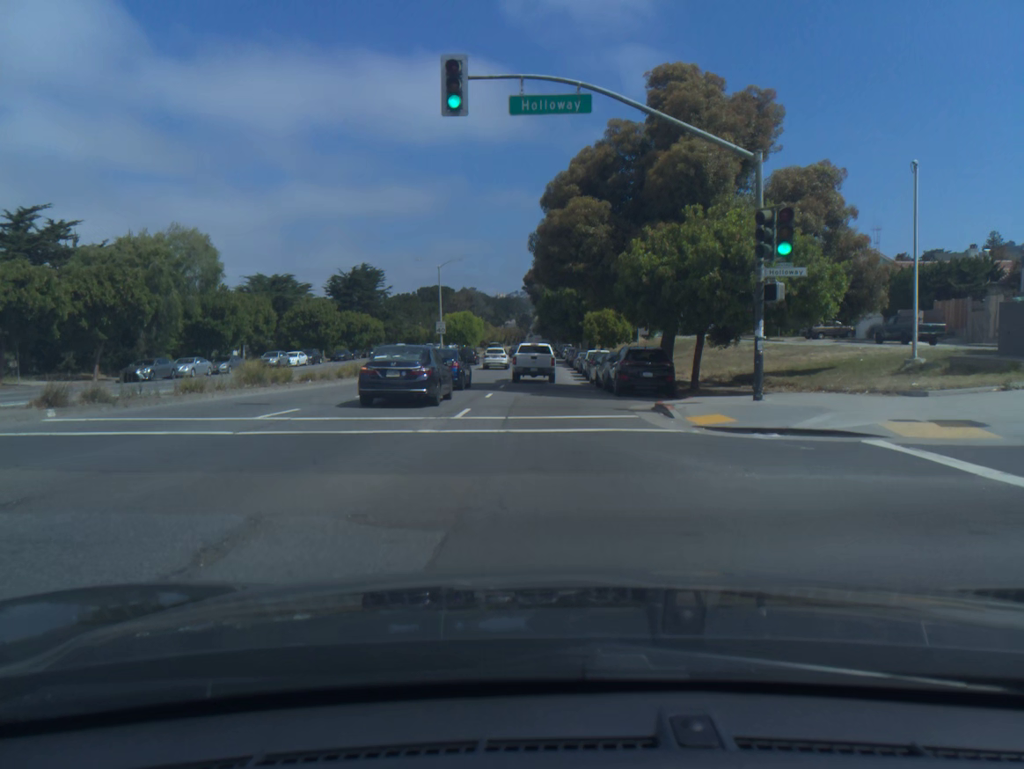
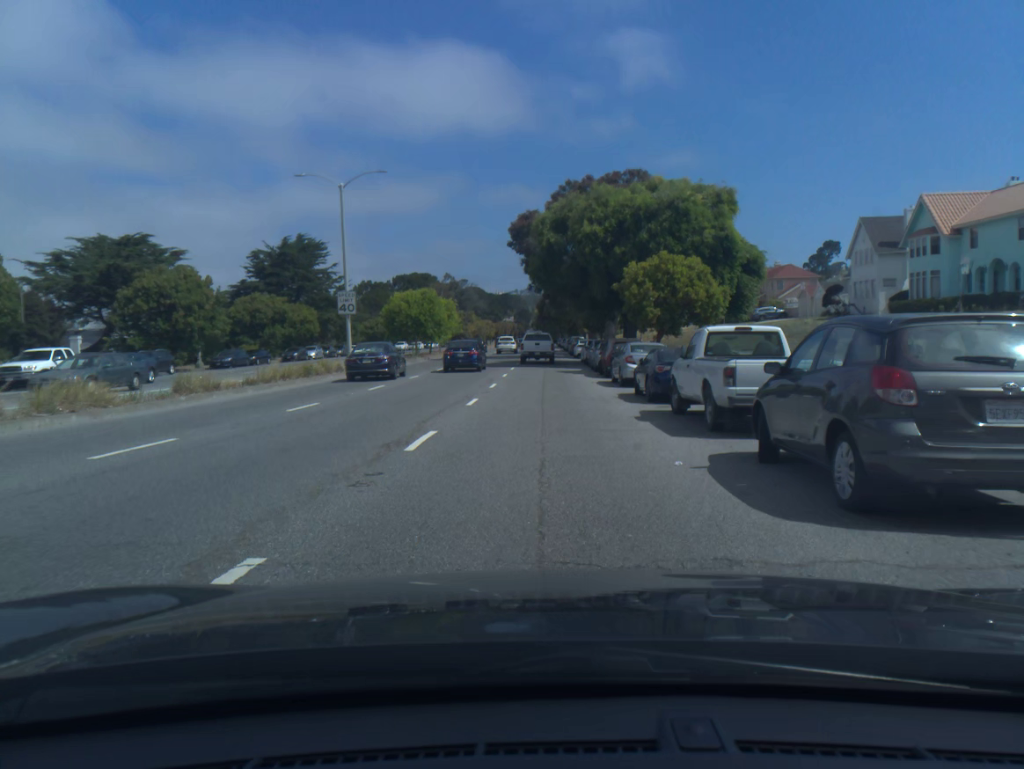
(0.0, +35.0) m; 0°
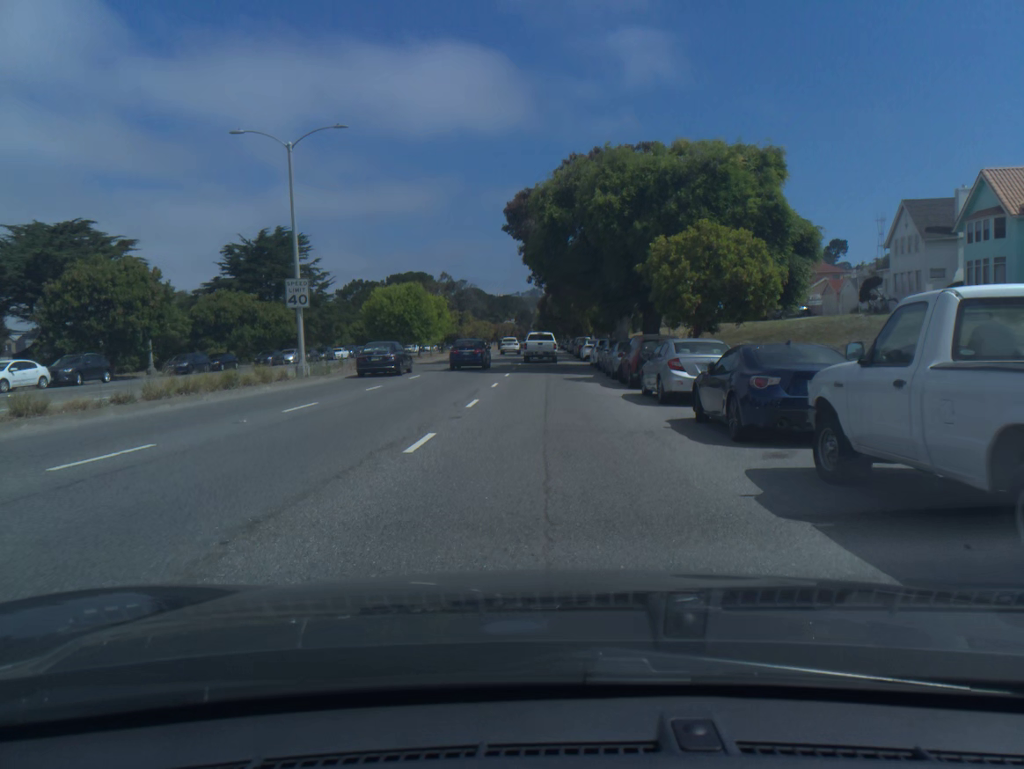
(0.0, +7.9) m; 0°
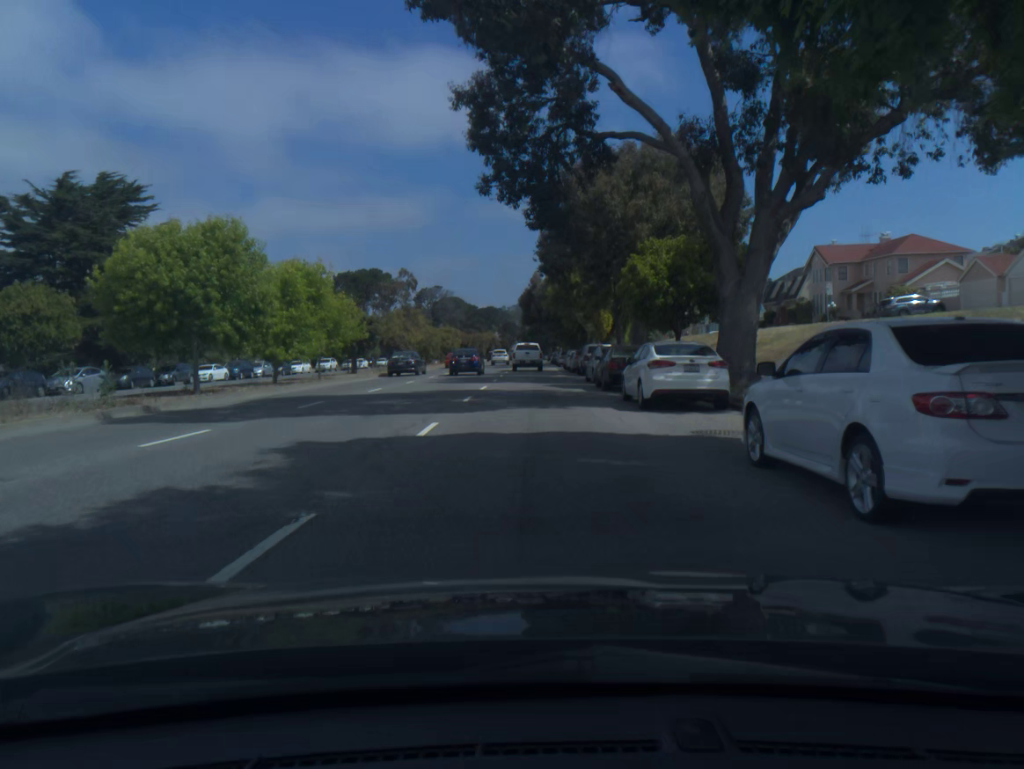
(+0.3, +34.3) m; +1°
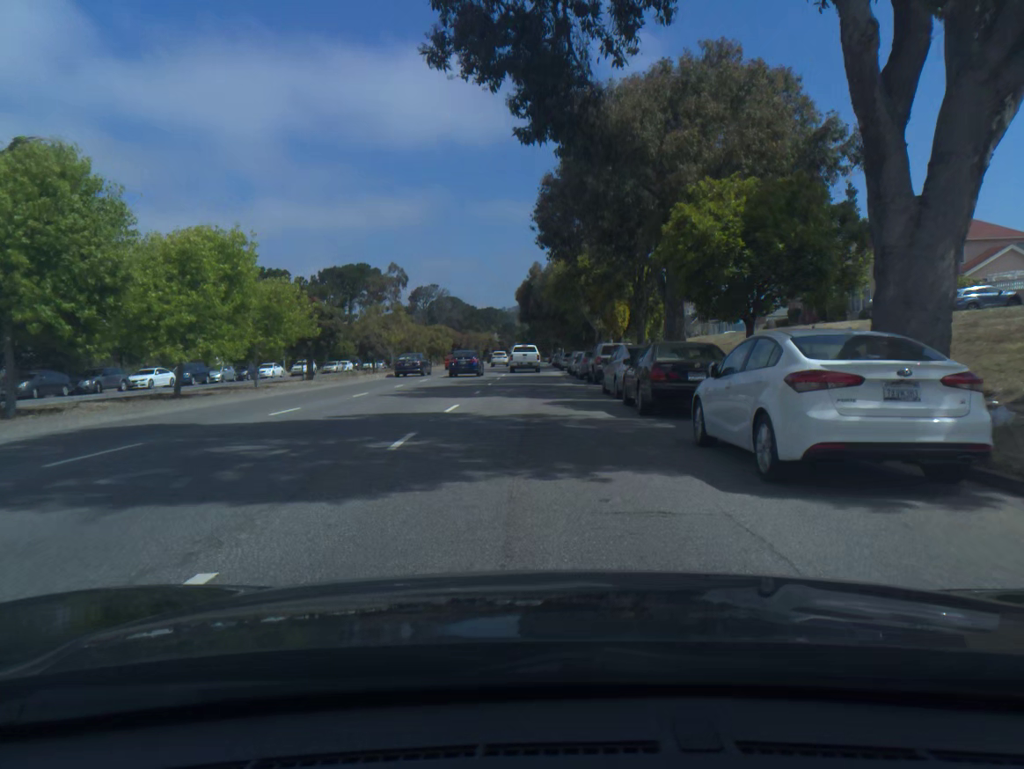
(0.0, +9.1) m; 0°
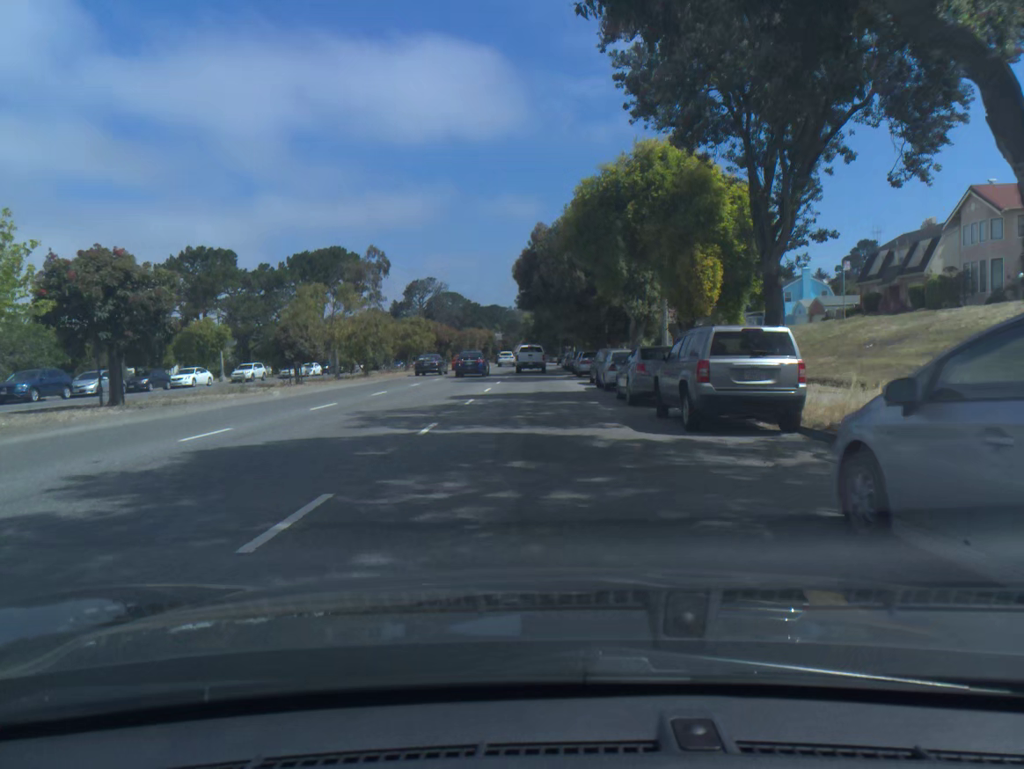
(-0.1, +18.8) m; -1°
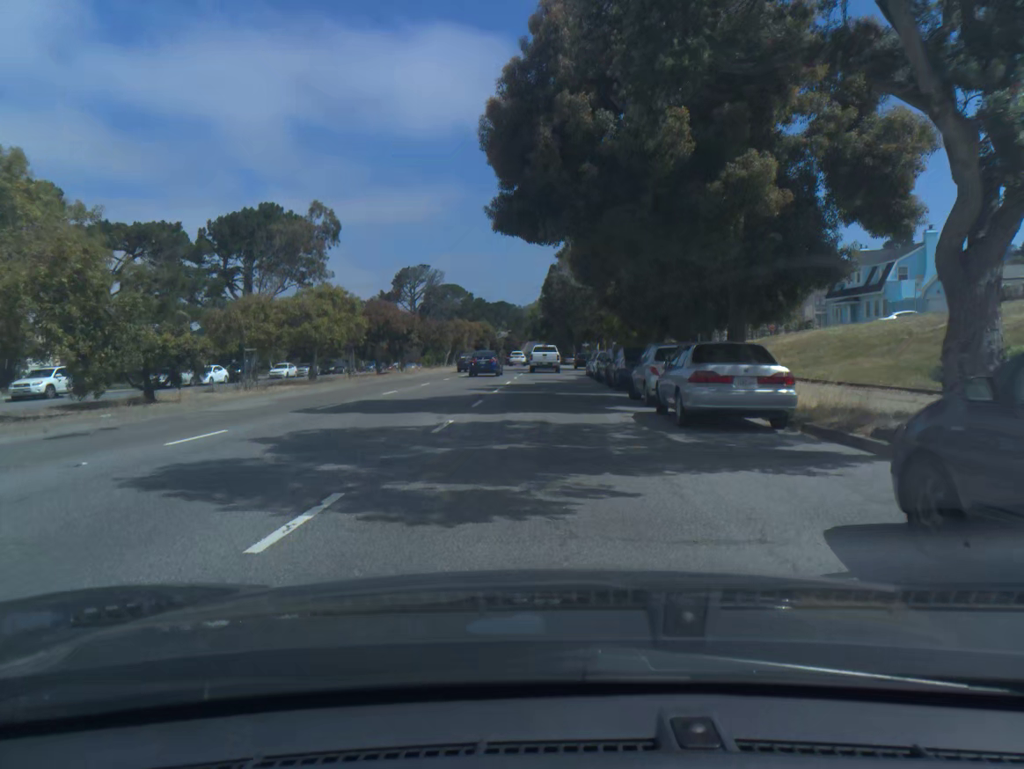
(-0.2, +29.6) m; -1°
